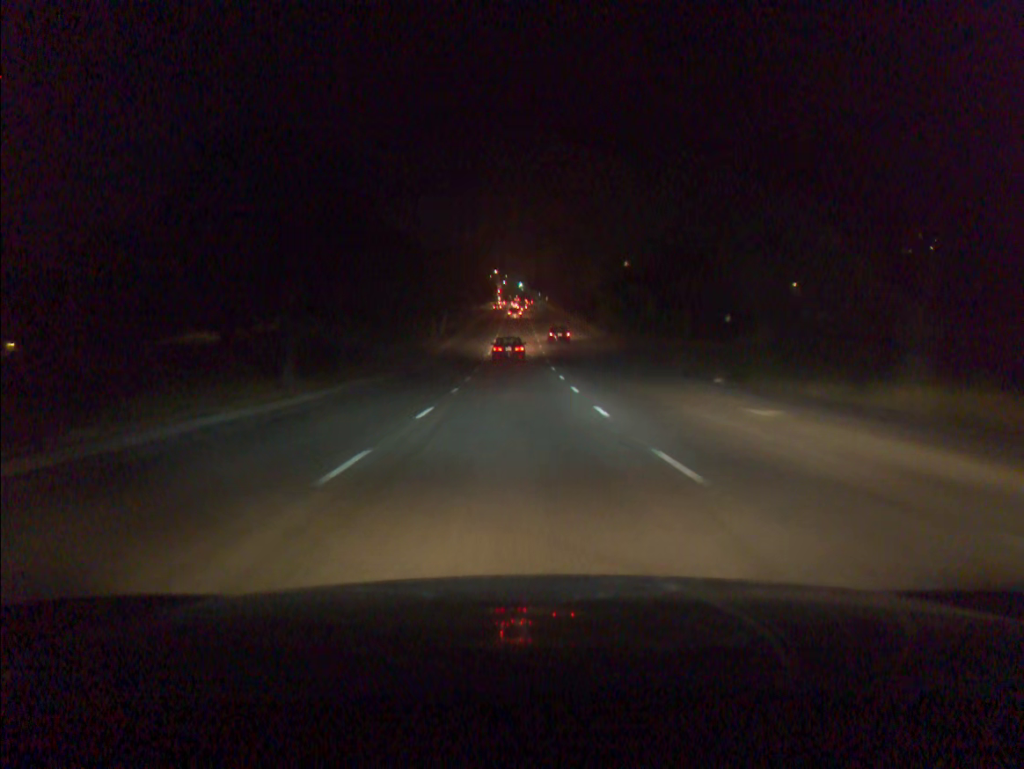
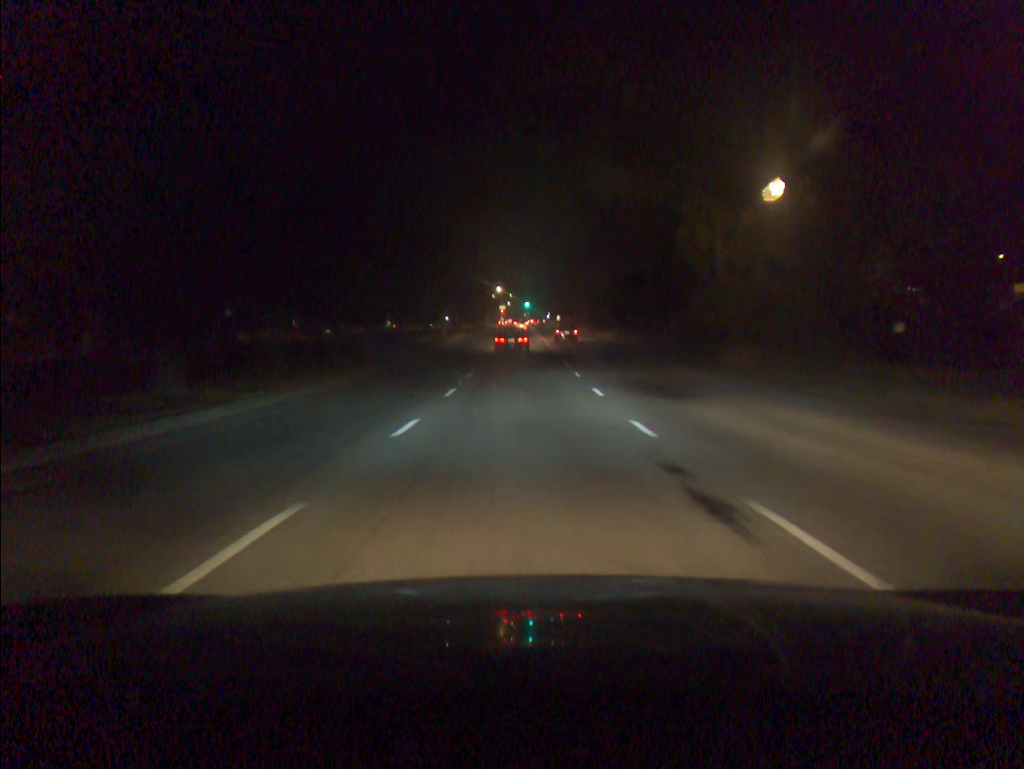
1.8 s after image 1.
(-0.2, +32.9) m; 0°
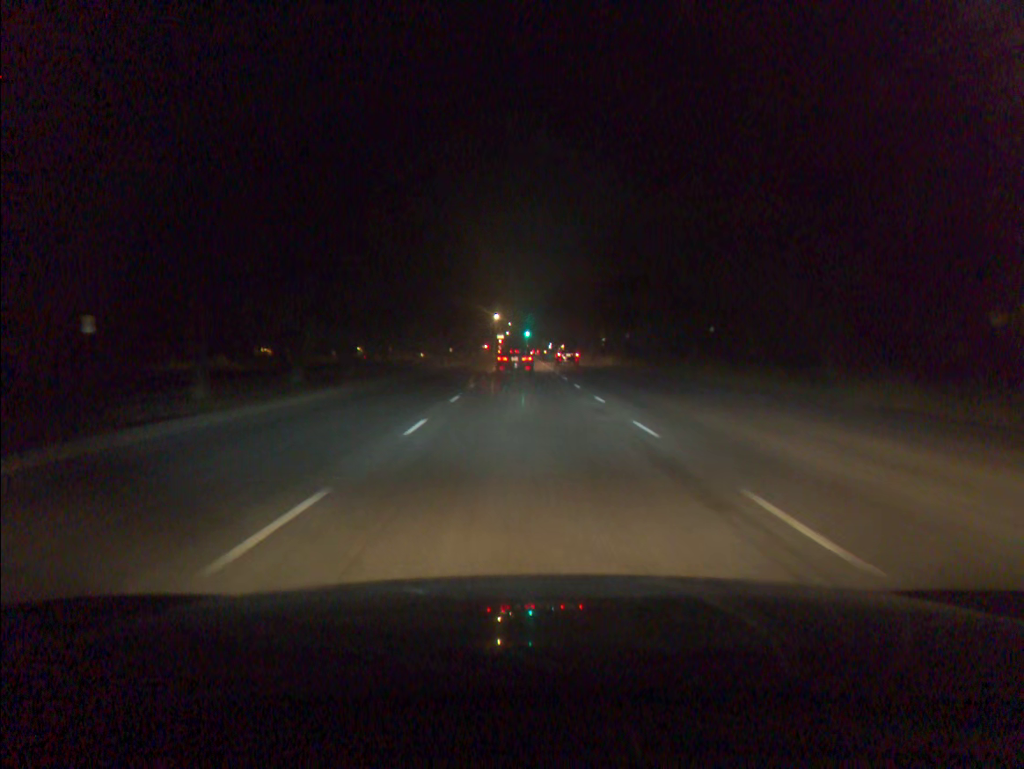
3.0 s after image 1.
(0.0, +21.1) m; 0°
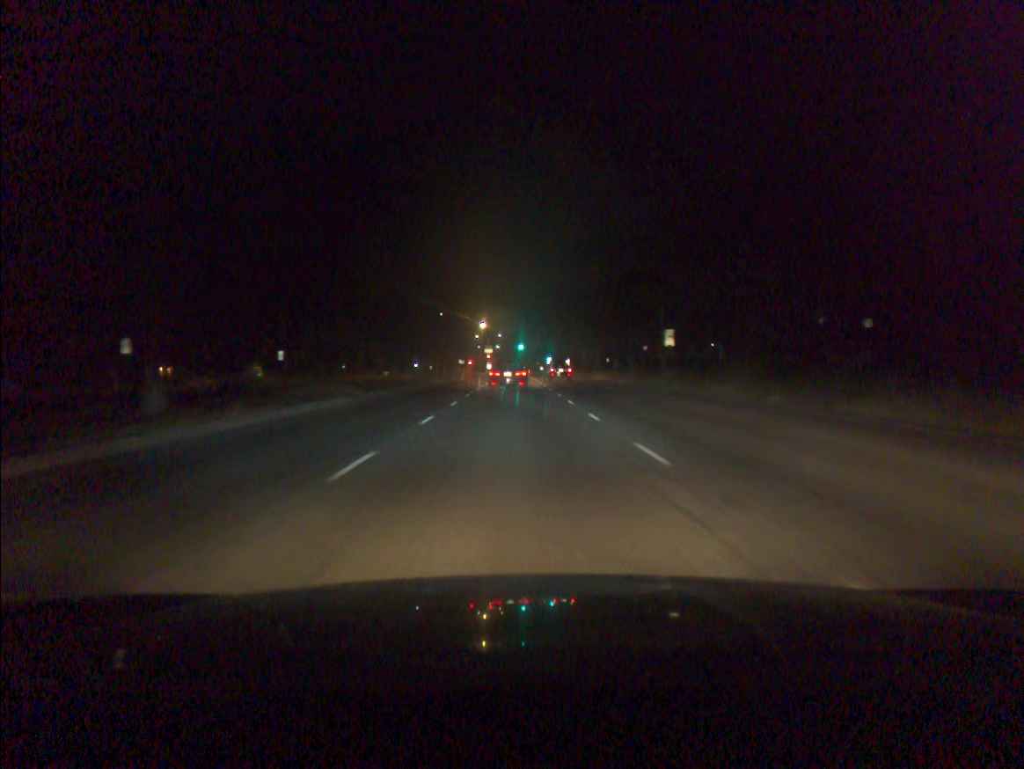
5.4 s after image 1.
(+0.4, +39.1) m; +1°
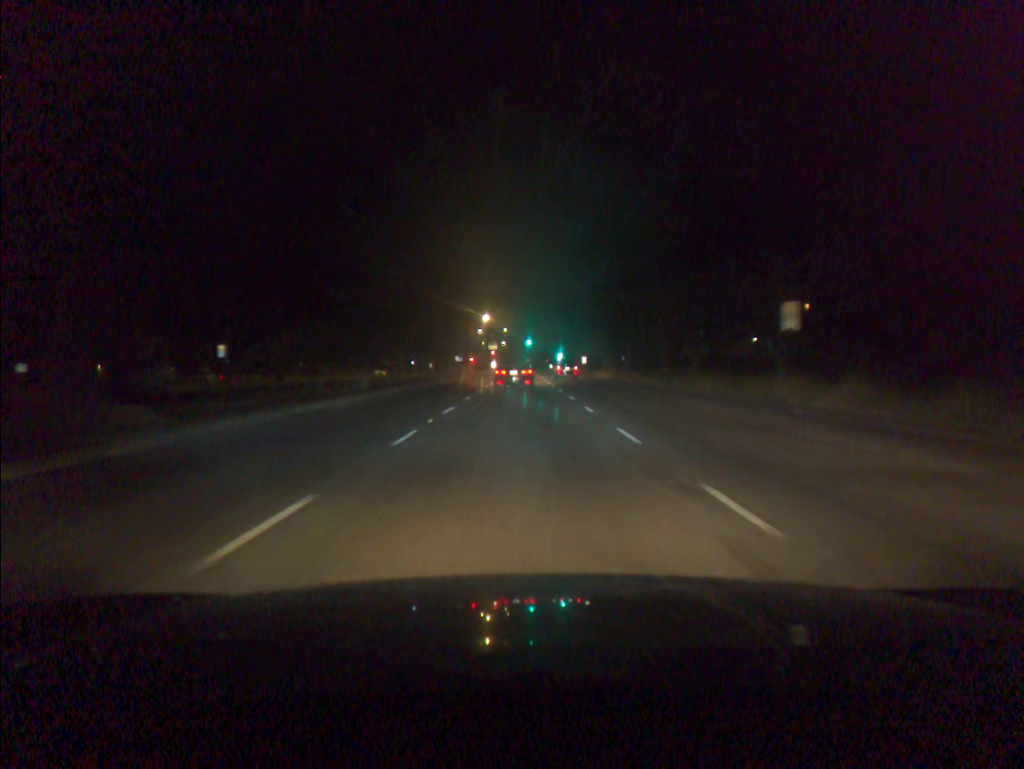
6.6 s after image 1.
(-0.1, +18.3) m; 0°
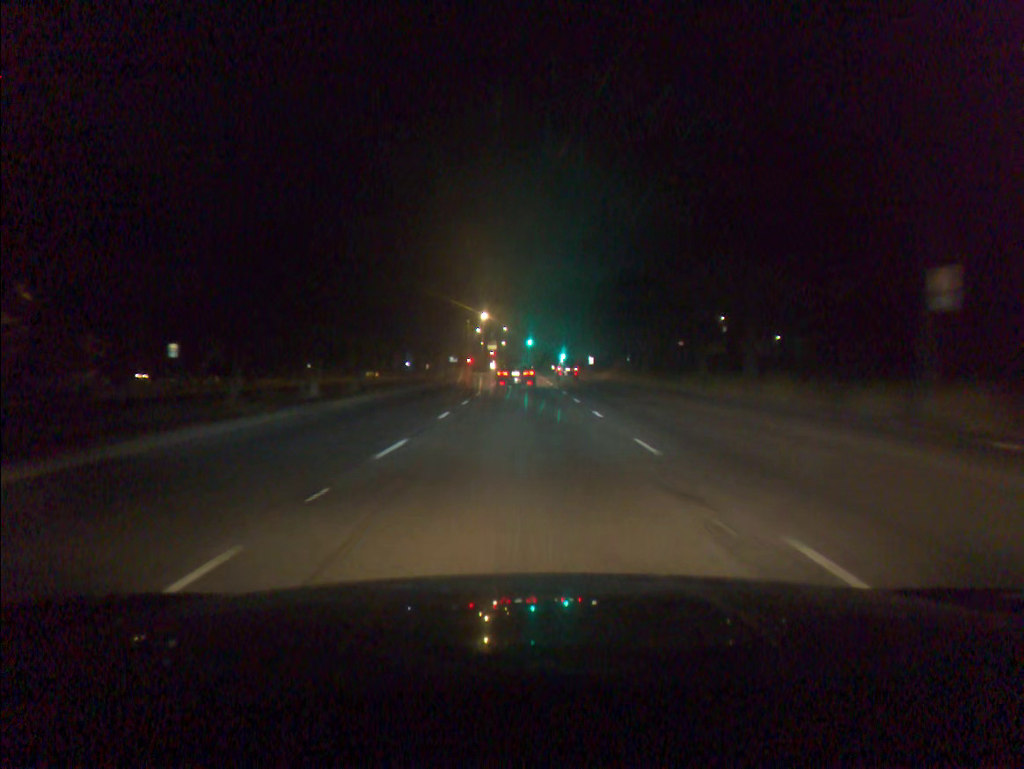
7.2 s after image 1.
(0.0, +9.0) m; 0°
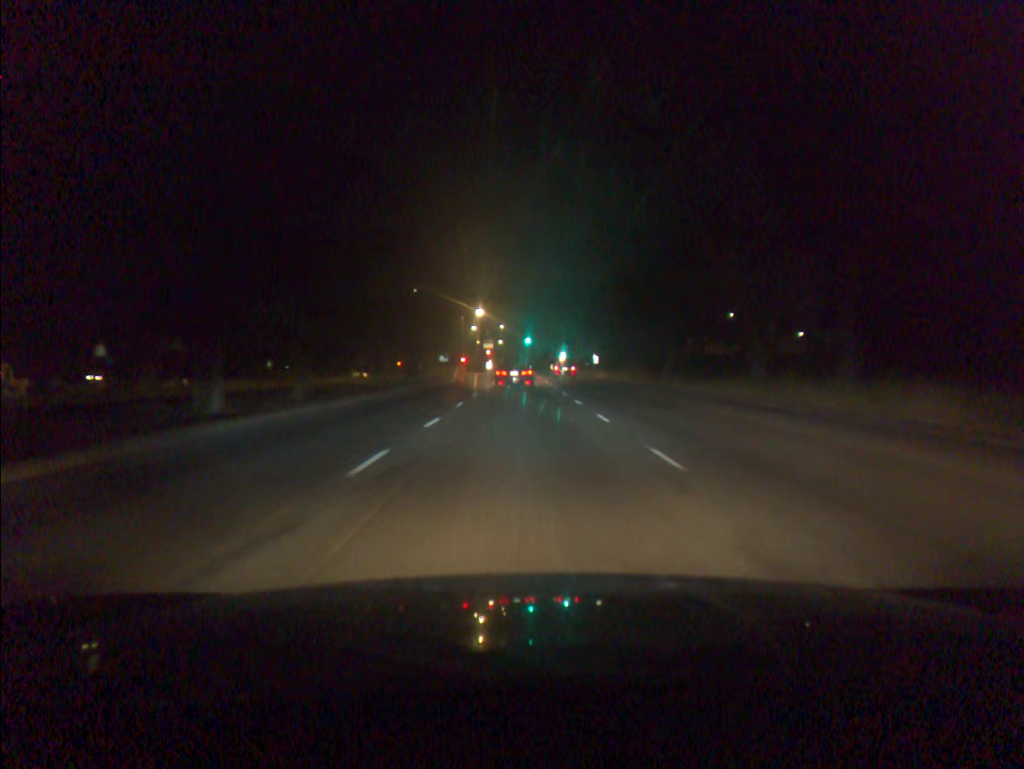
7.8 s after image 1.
(0.0, +9.0) m; 0°
